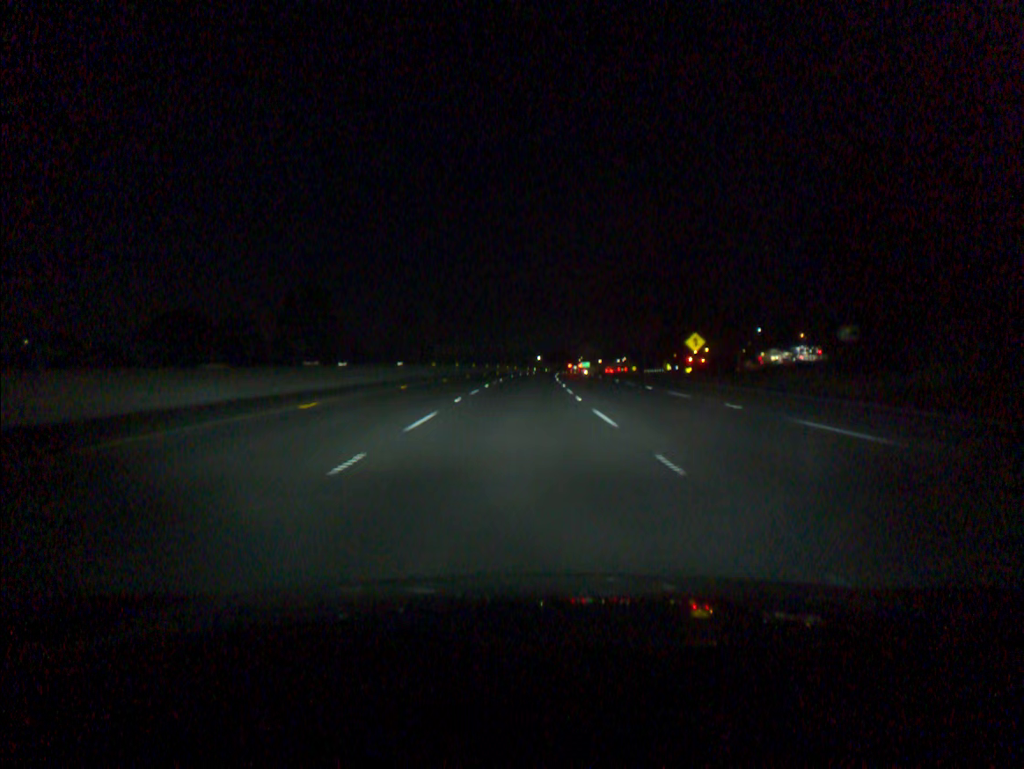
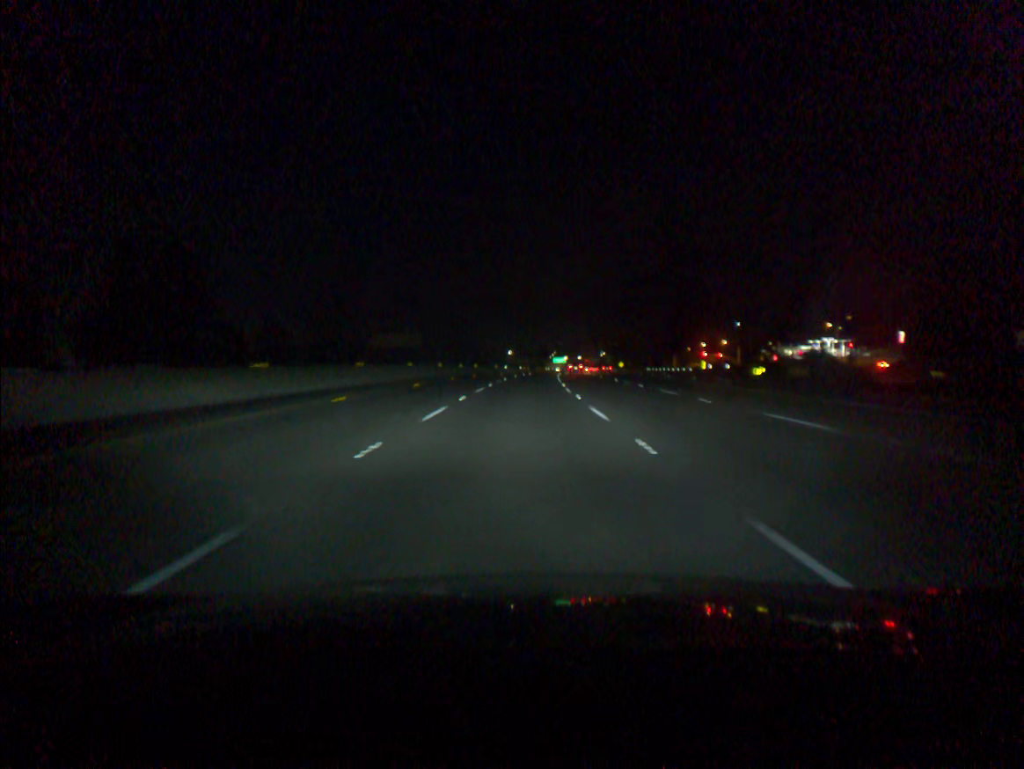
(+0.9, +55.1) m; +2°
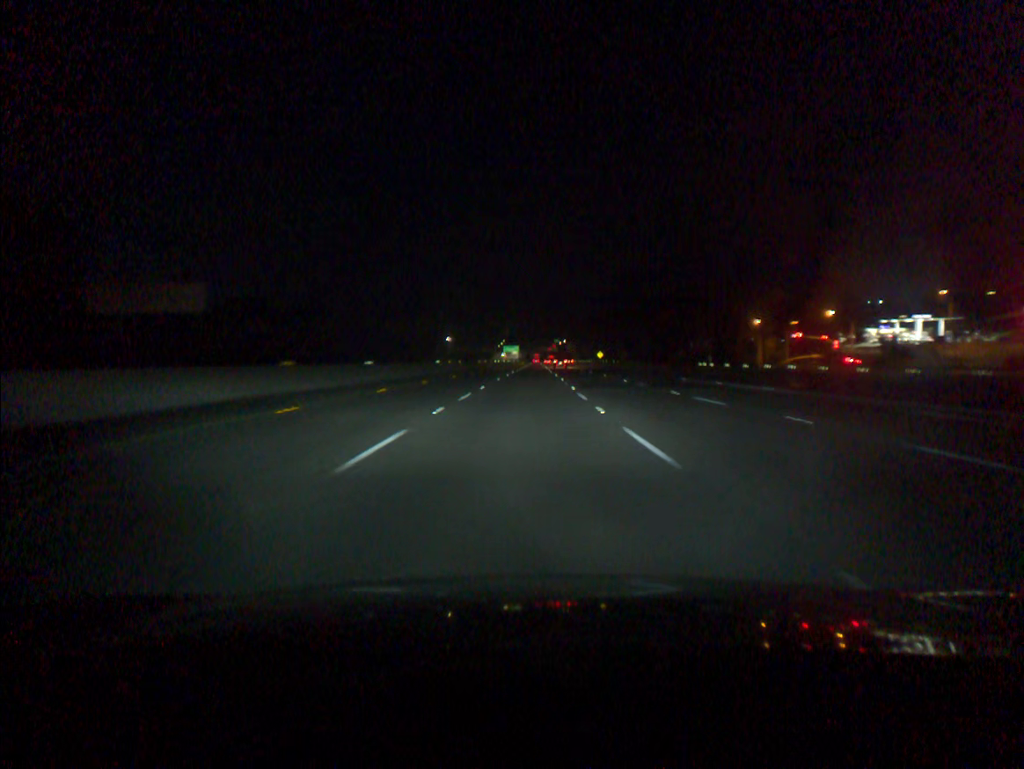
(+3.0, +92.3) m; +4°
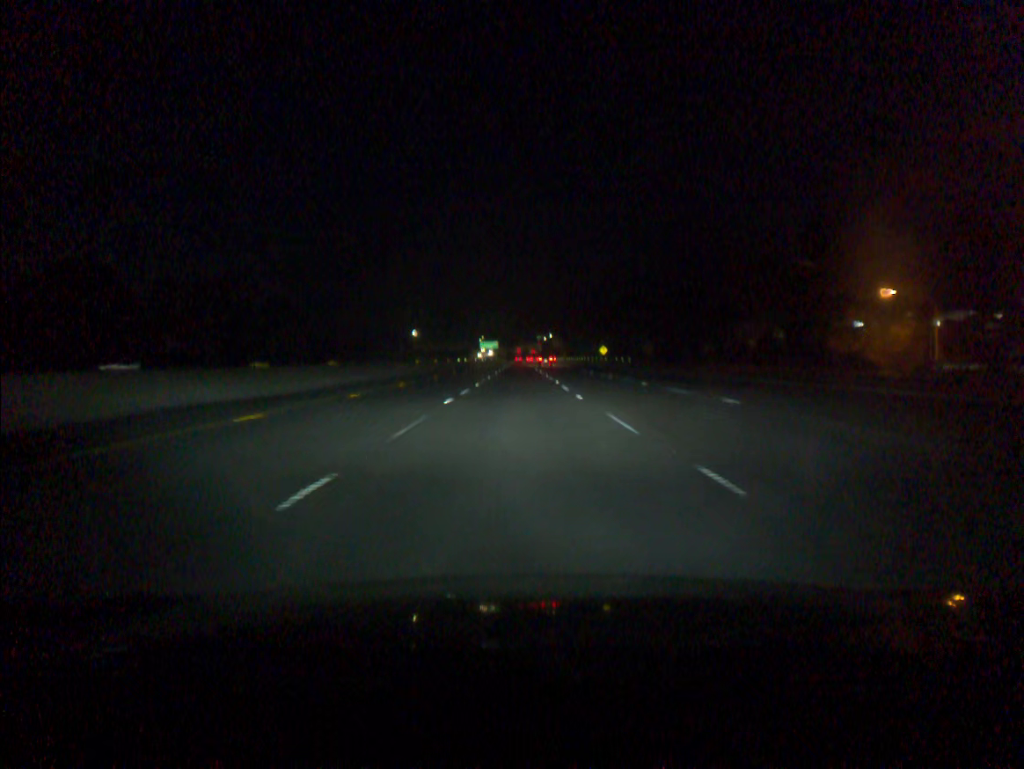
(+0.9, +55.4) m; +1°
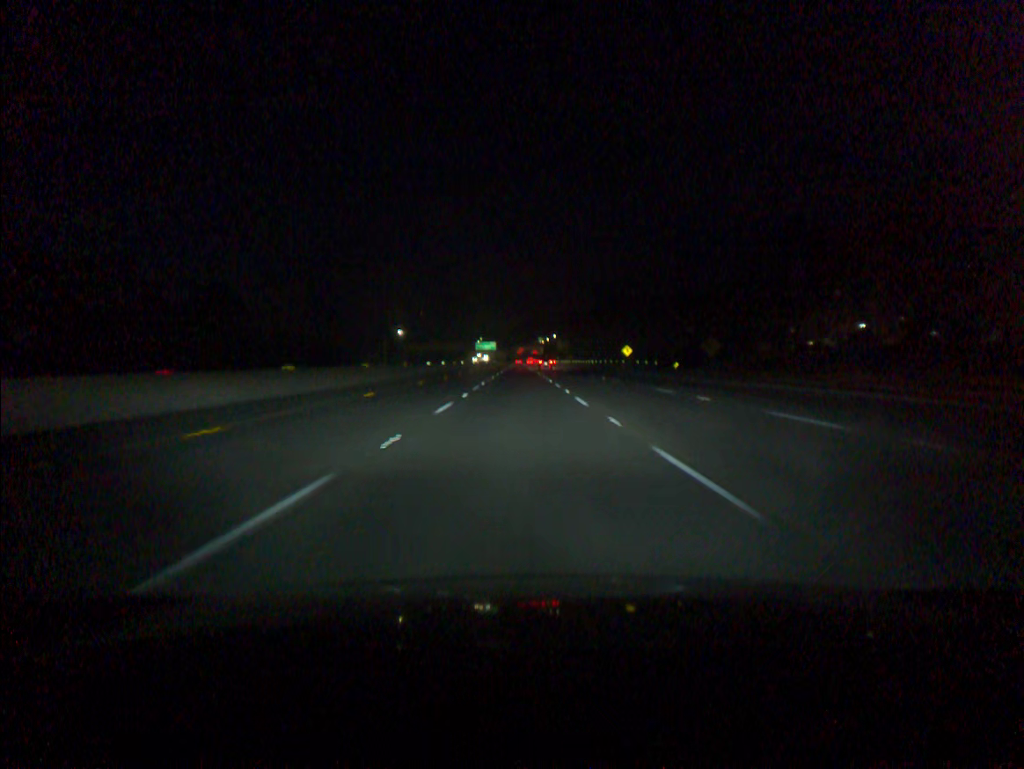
(0.0, +36.8) m; 0°
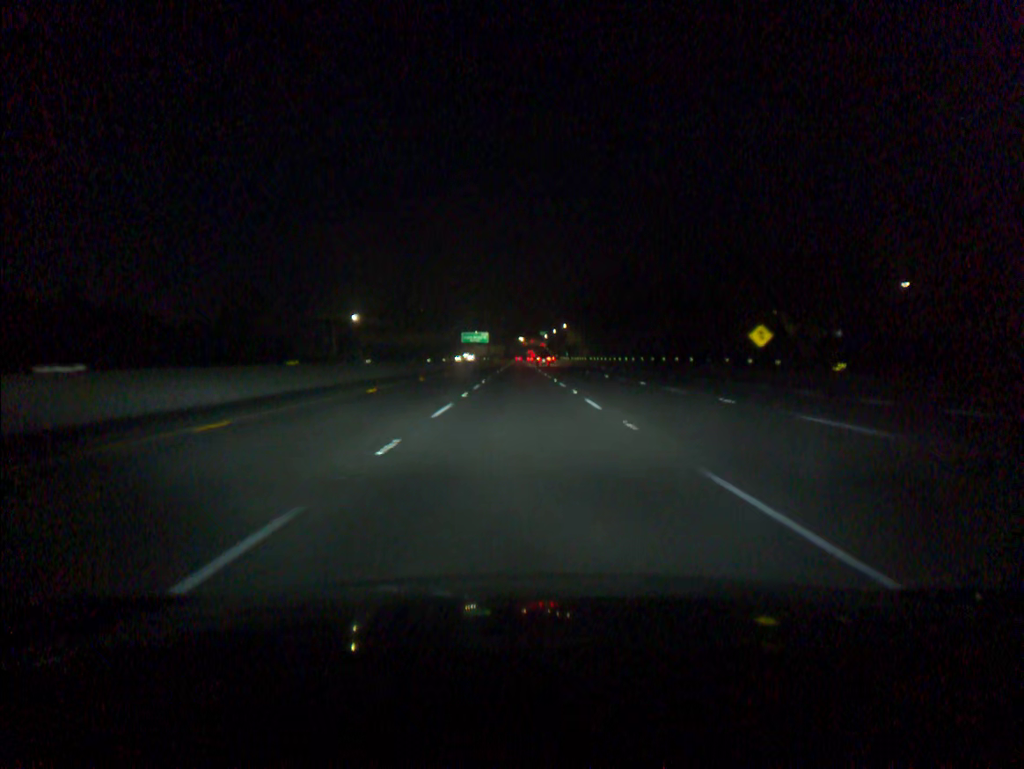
(-0.2, +73.4) m; 0°
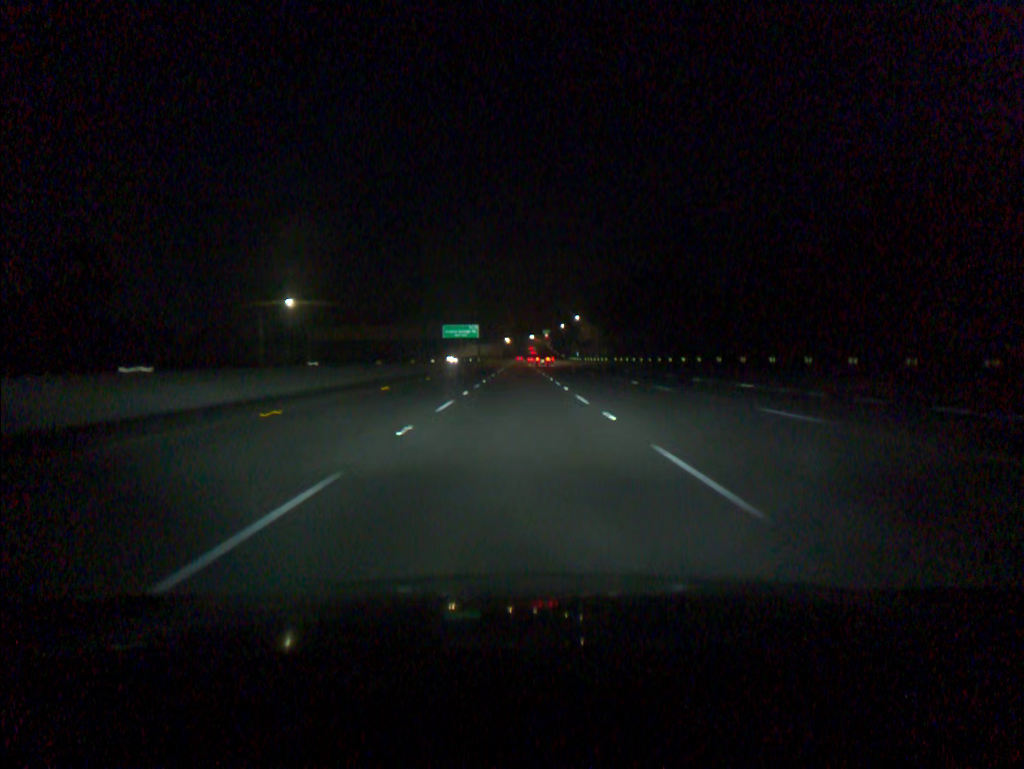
(0.0, +55.0) m; 0°
